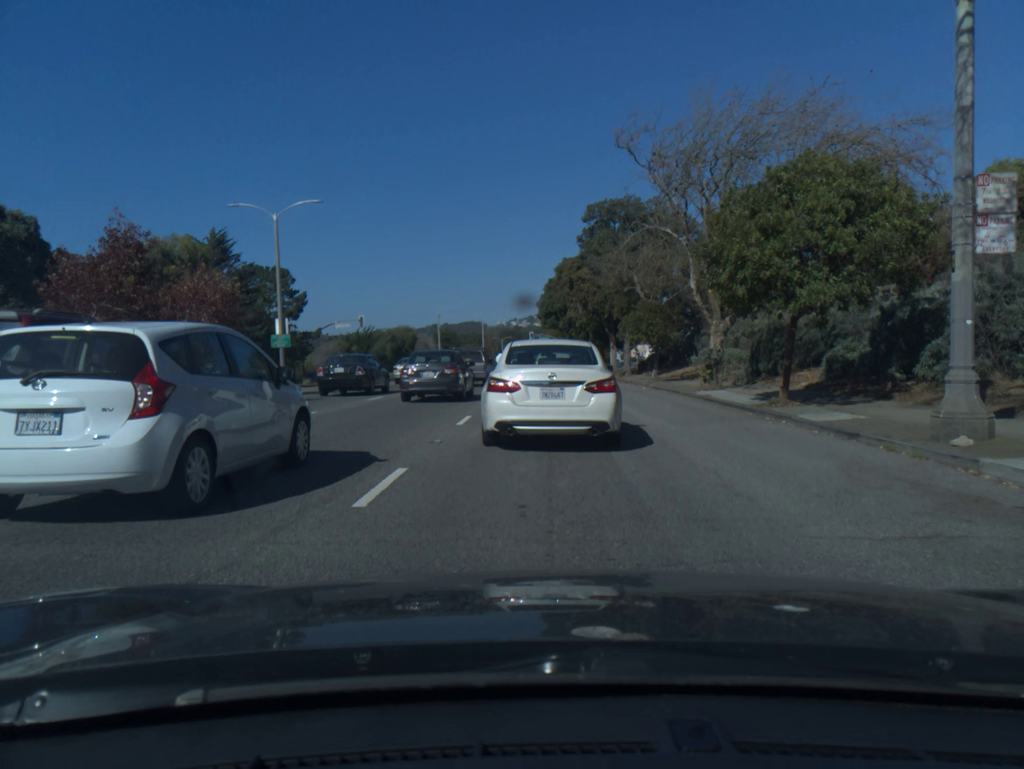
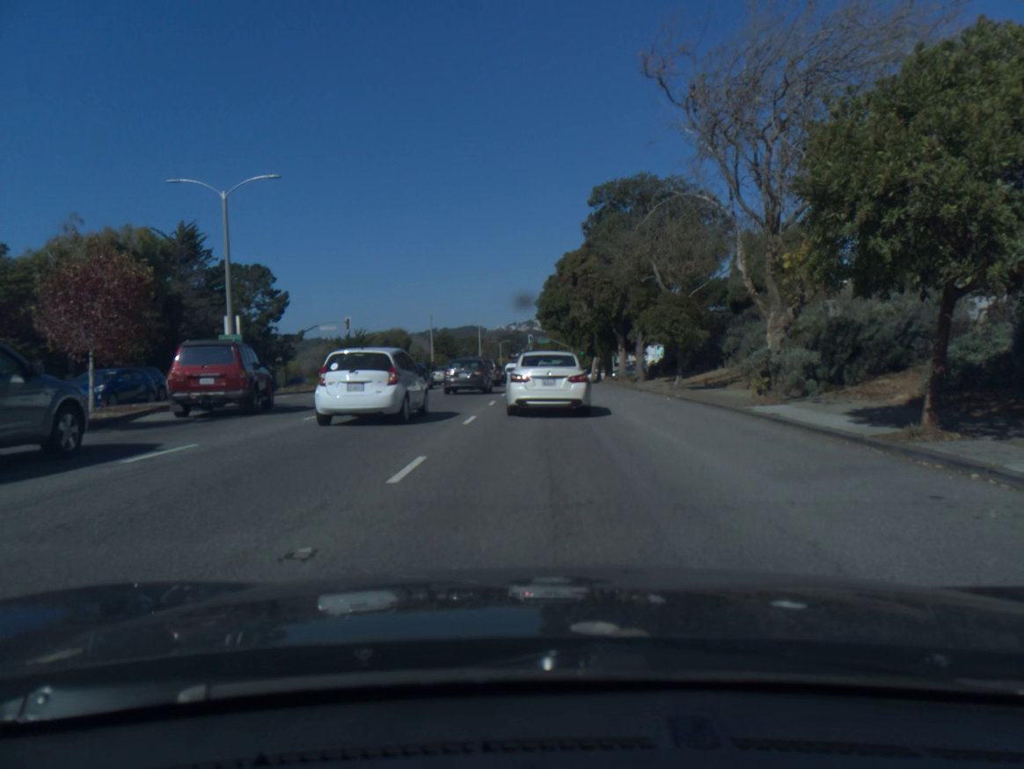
(-0.1, +6.1) m; -1°
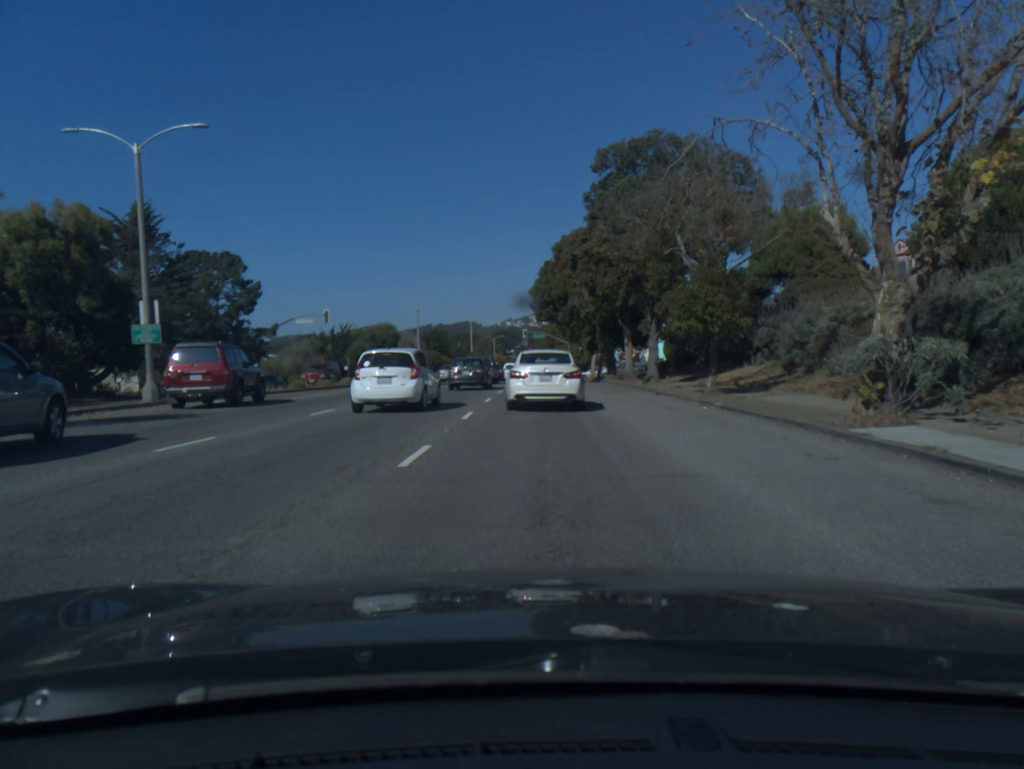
(0.0, +6.2) m; 0°
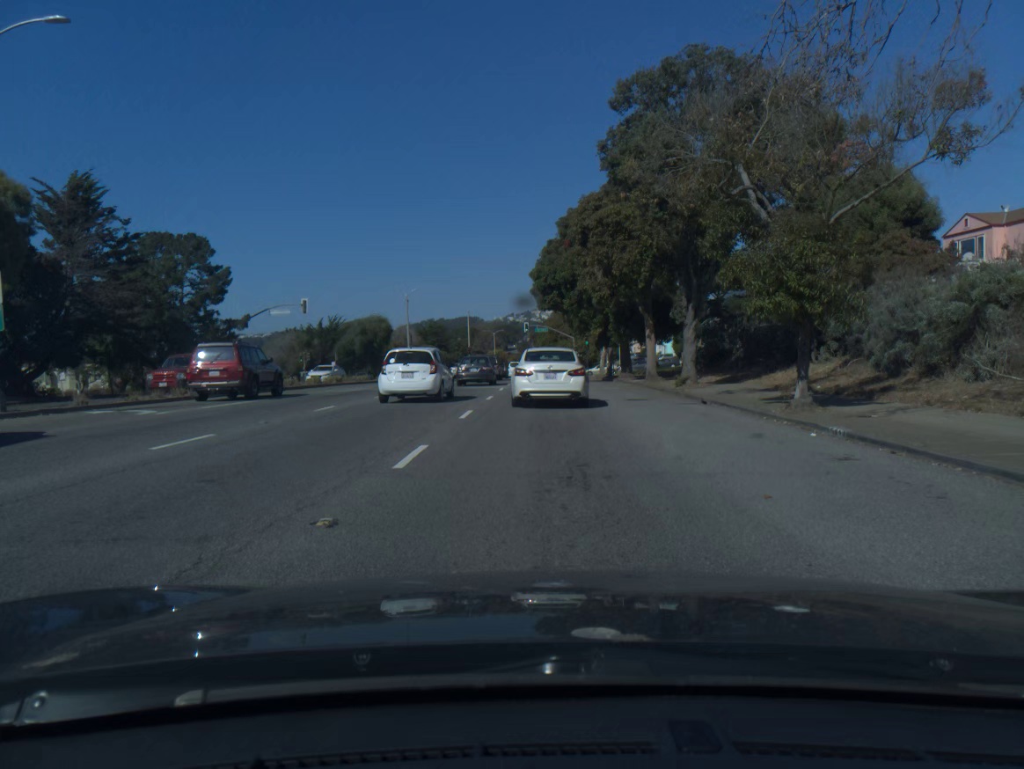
(0.0, +7.4) m; 0°
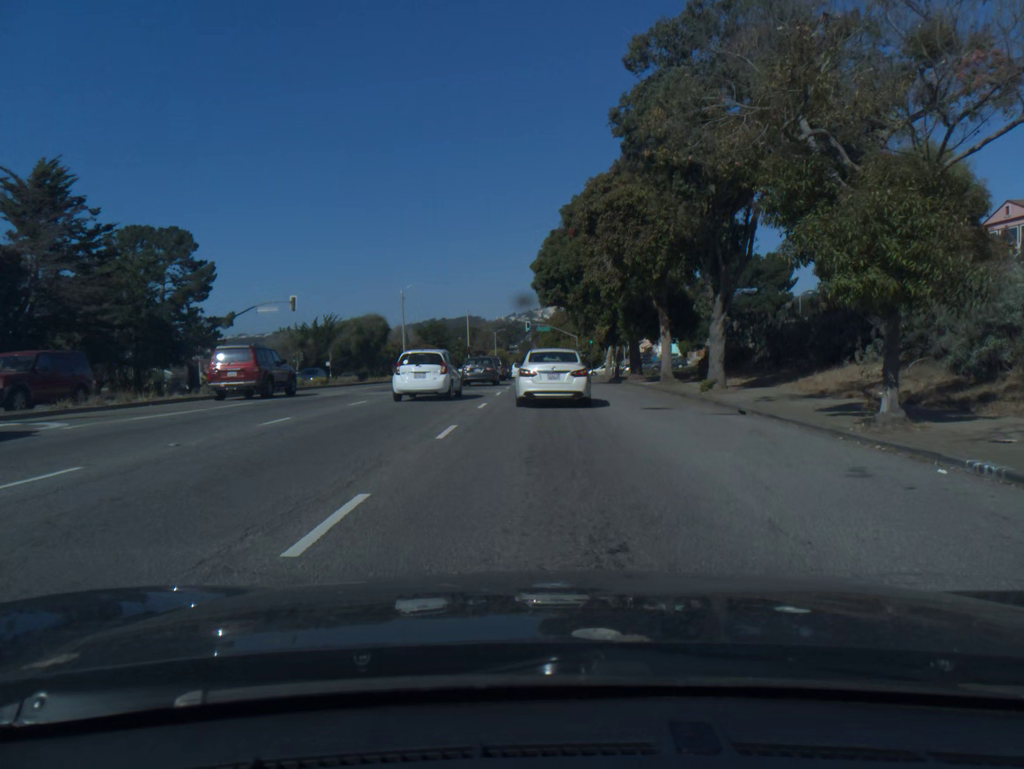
(0.0, +3.7) m; 0°
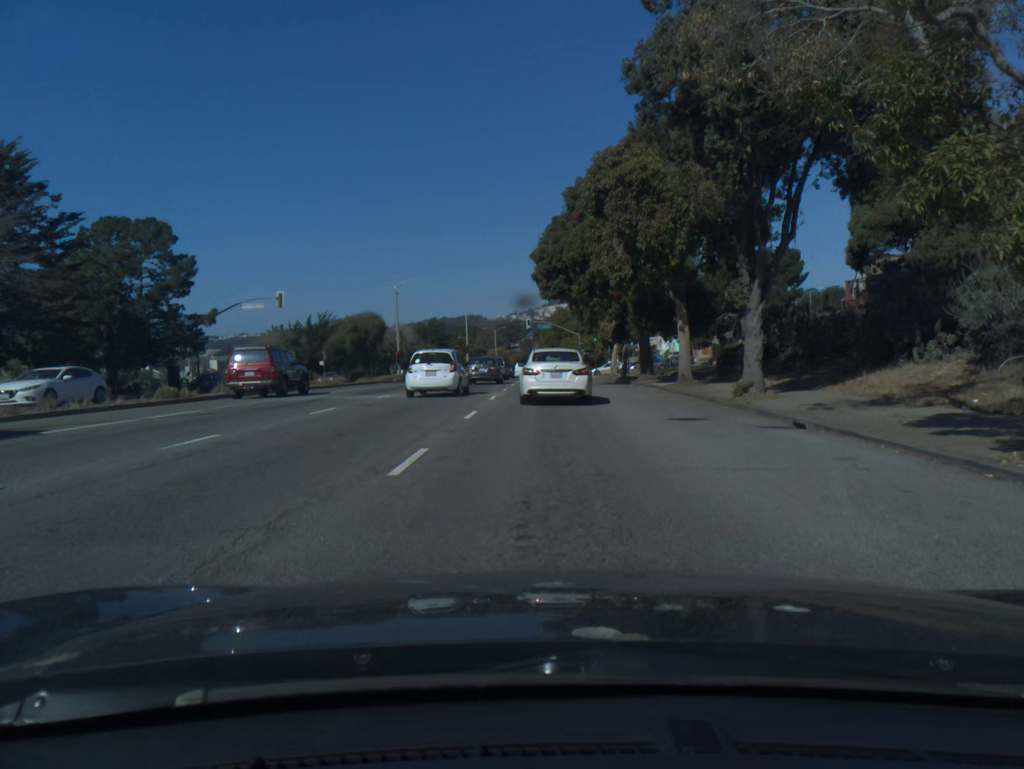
(0.0, +3.7) m; 0°
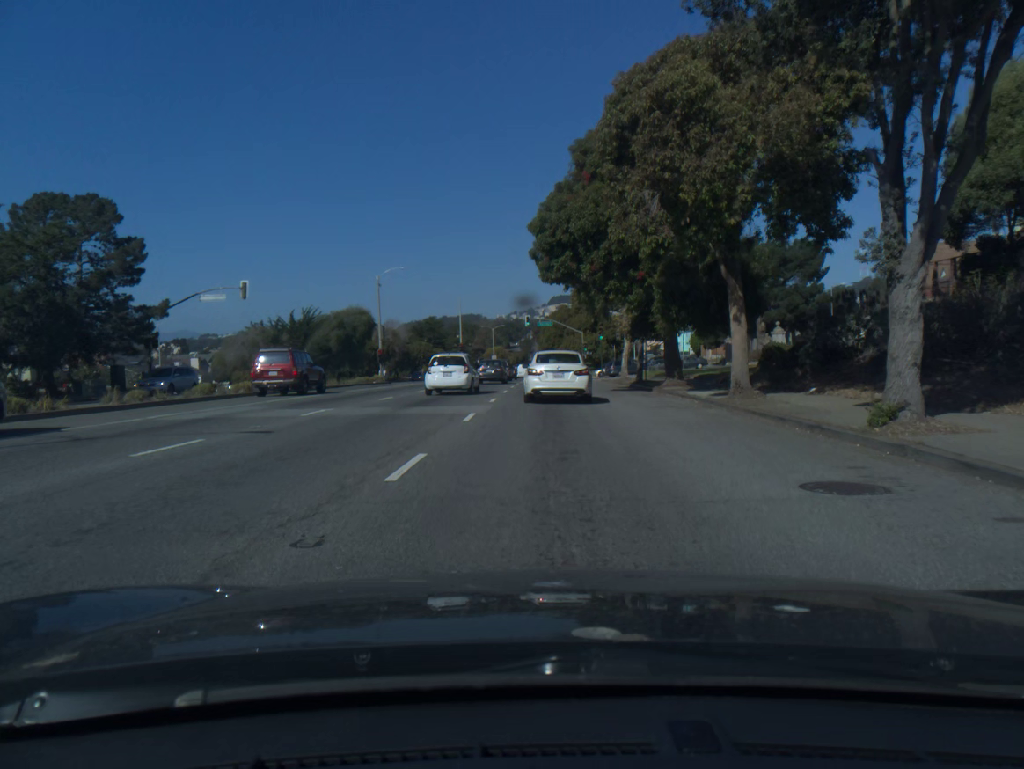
(-0.1, +7.7) m; 0°
